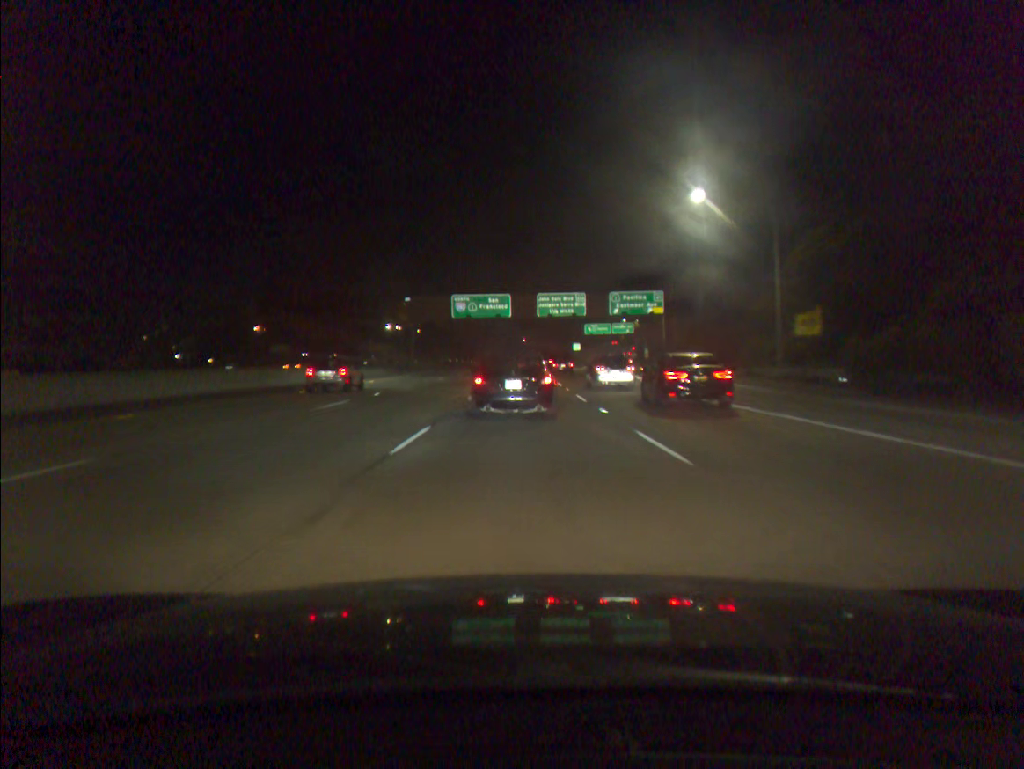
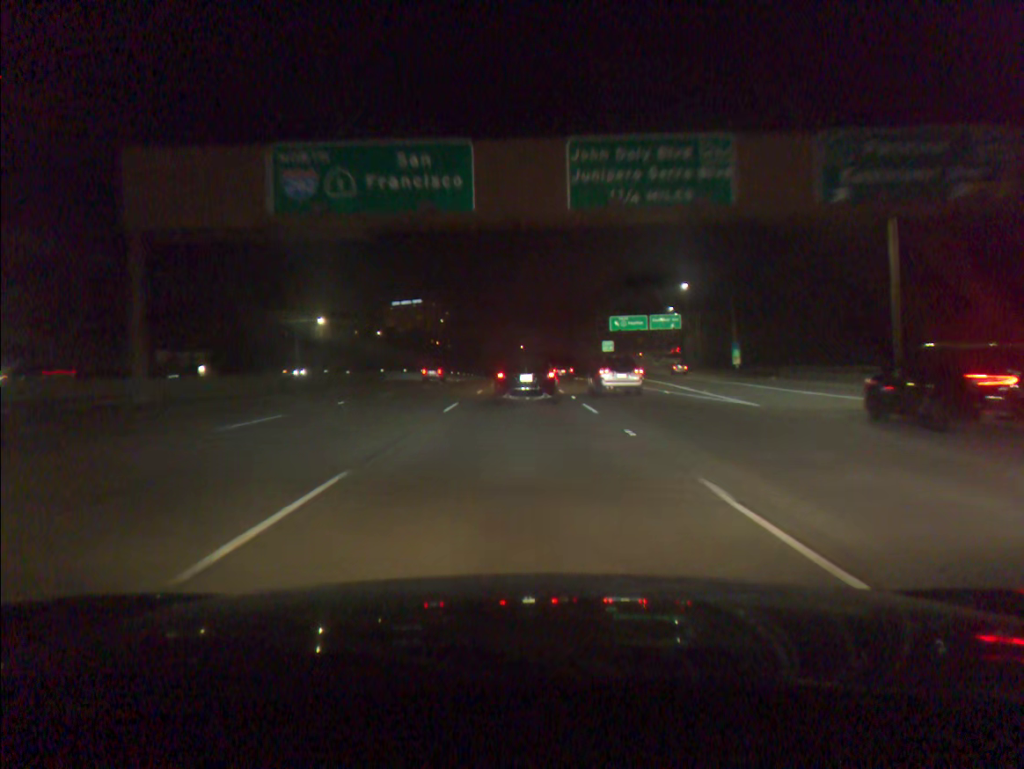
(+0.3, +64.2) m; 0°
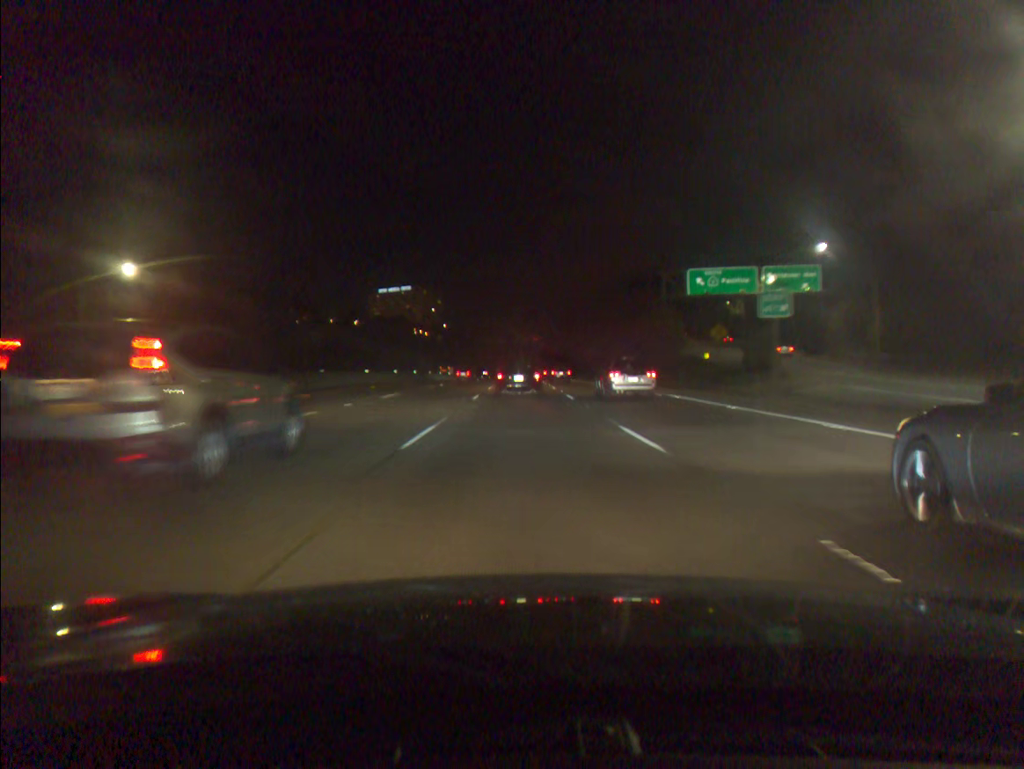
(-0.1, +66.1) m; 0°
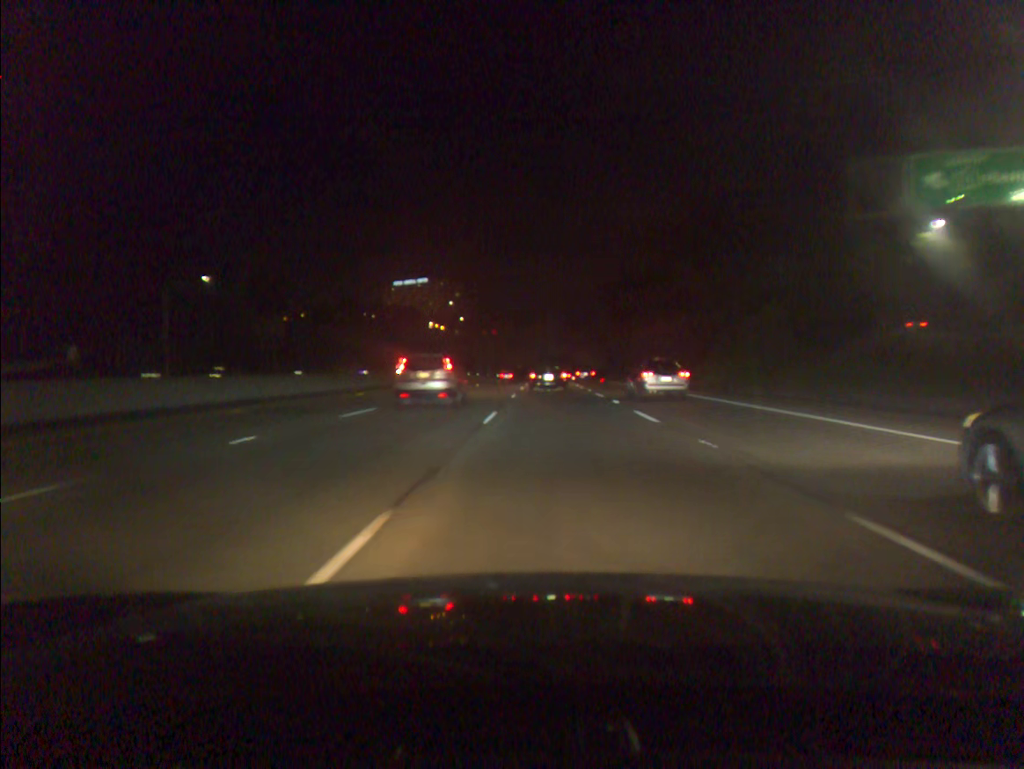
(-0.4, +40.8) m; -2°
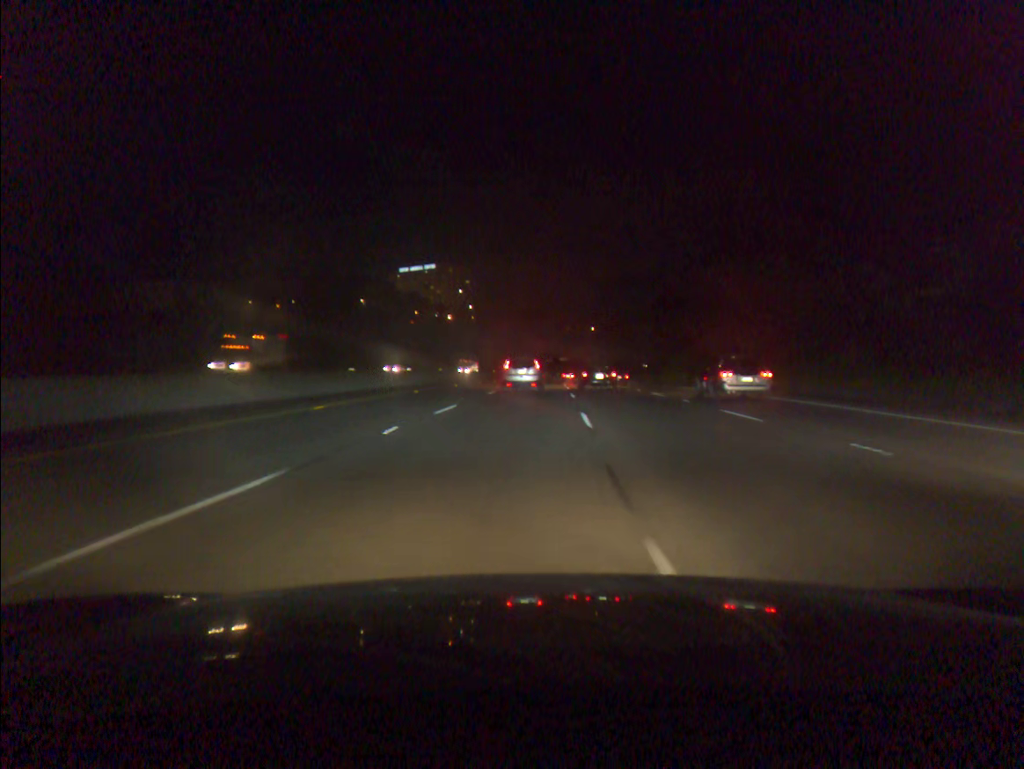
(-0.5, +43.8) m; -1°
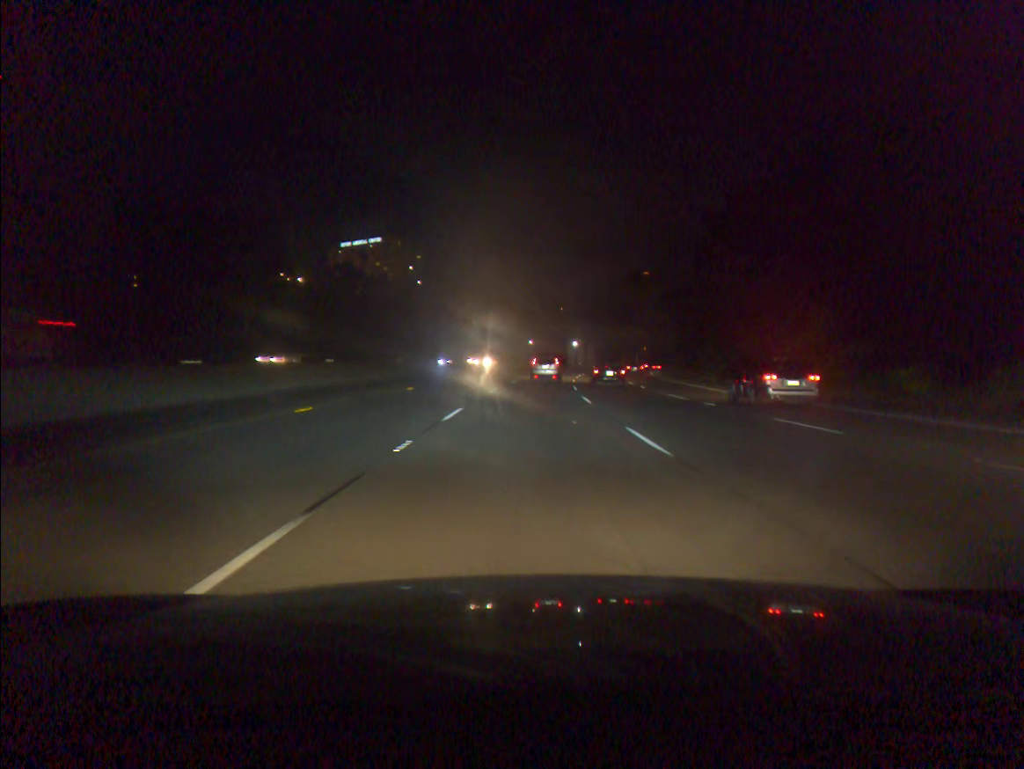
(+1.7, +60.9) m; +3°
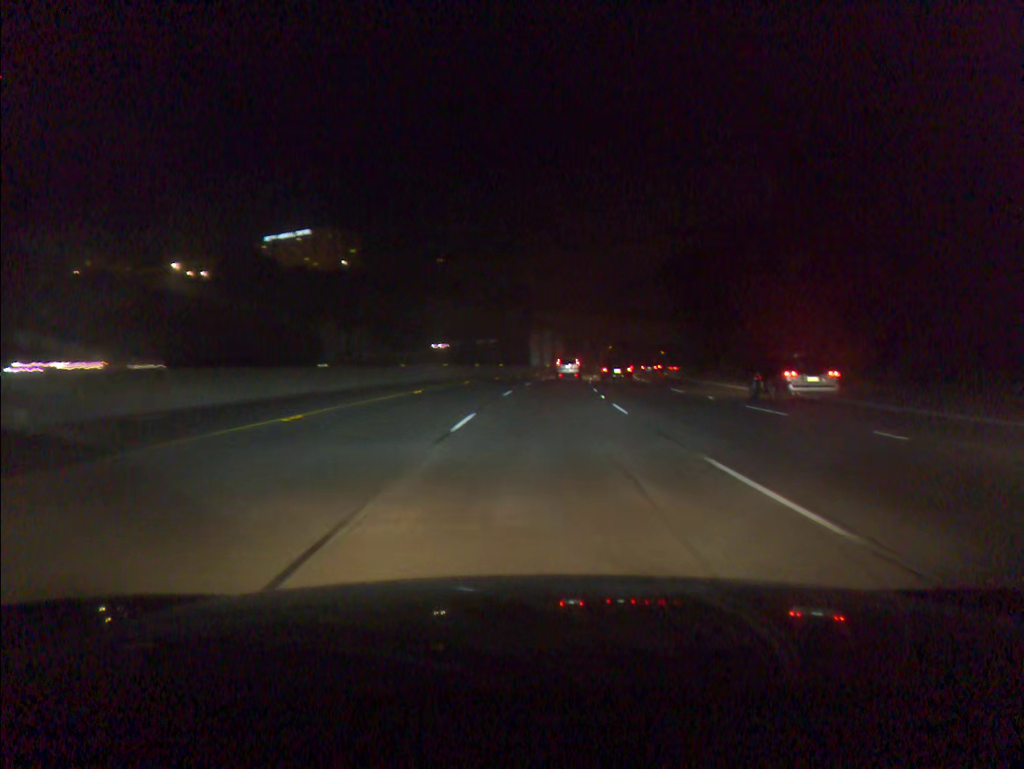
(+0.9, +46.0) m; +3°
